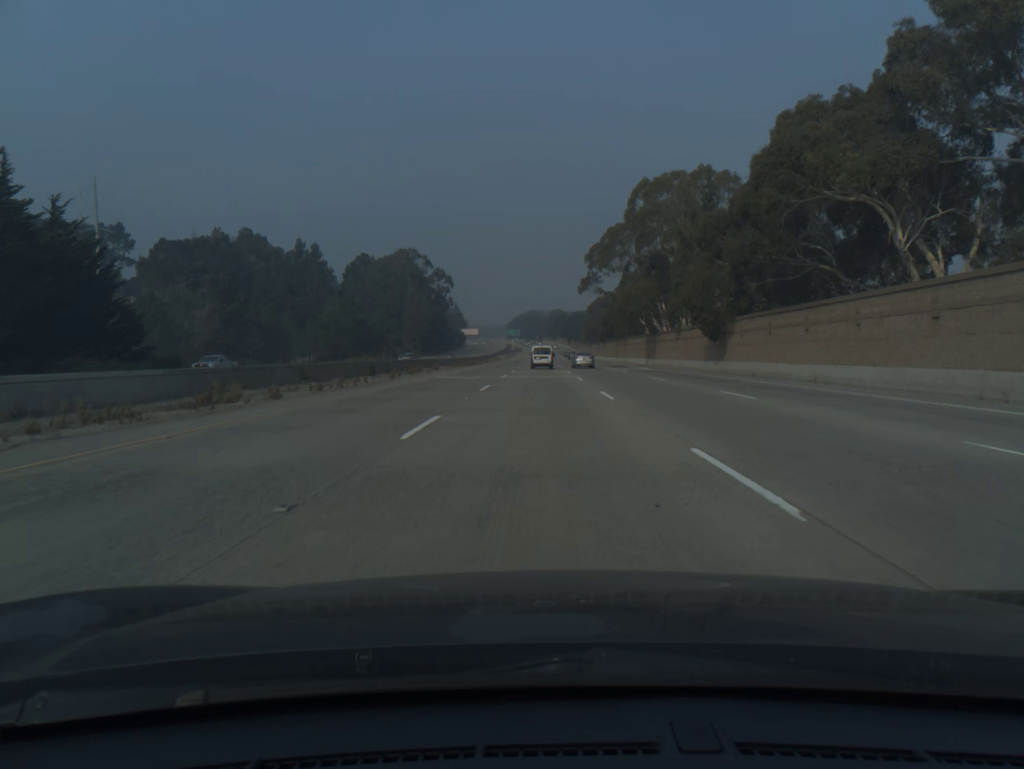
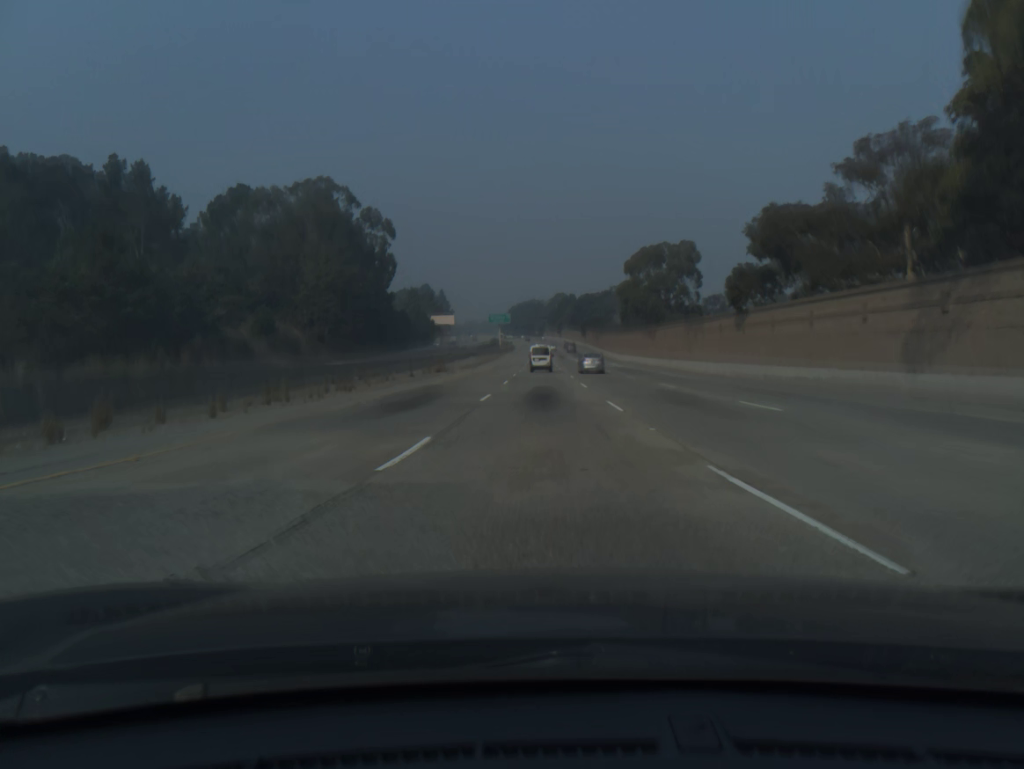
(-0.3, +104.1) m; 0°
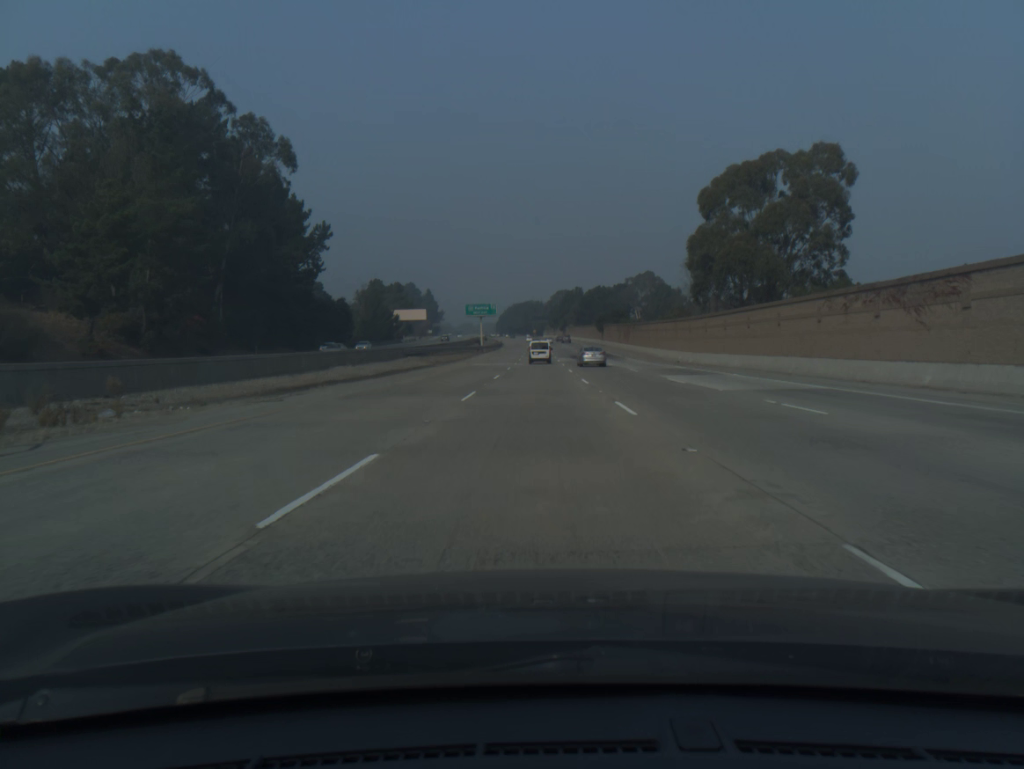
(+0.1, +62.1) m; 0°
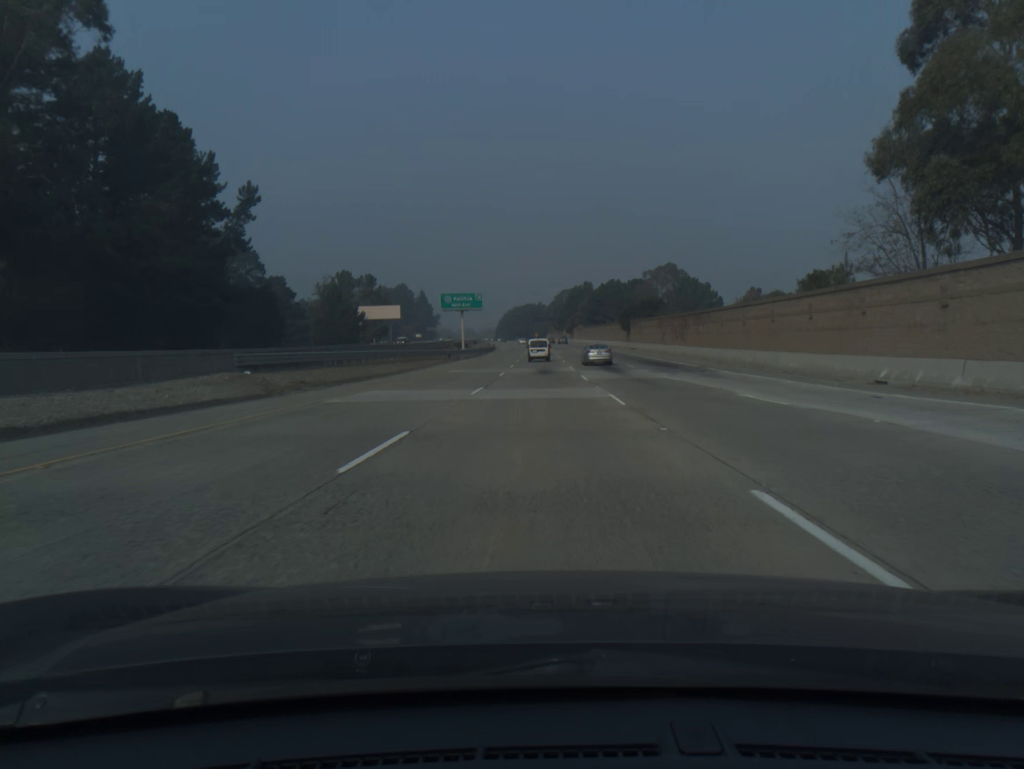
(0.0, +41.3) m; 0°
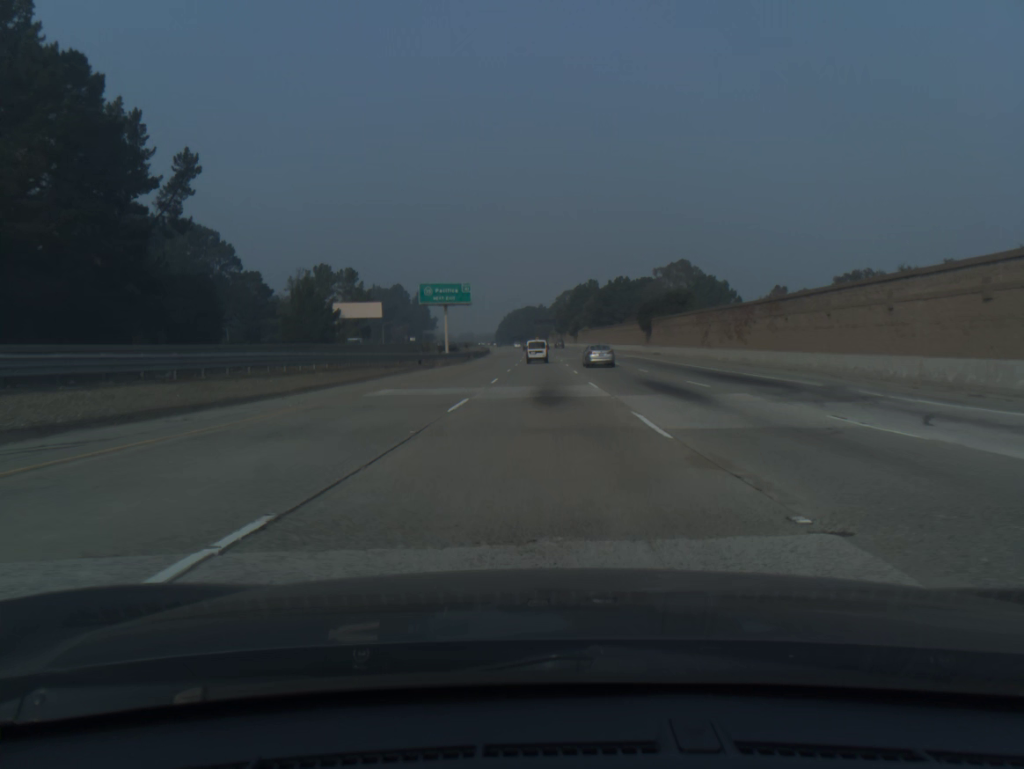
(0.0, +20.6) m; 0°
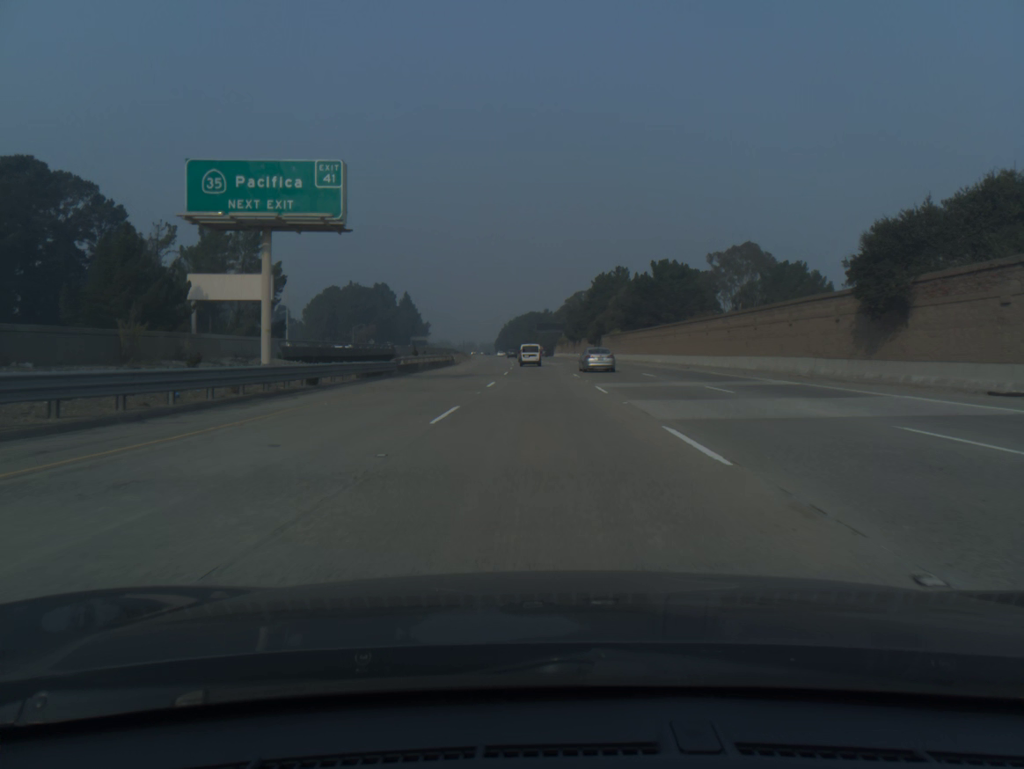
(-0.1, +61.4) m; 0°
